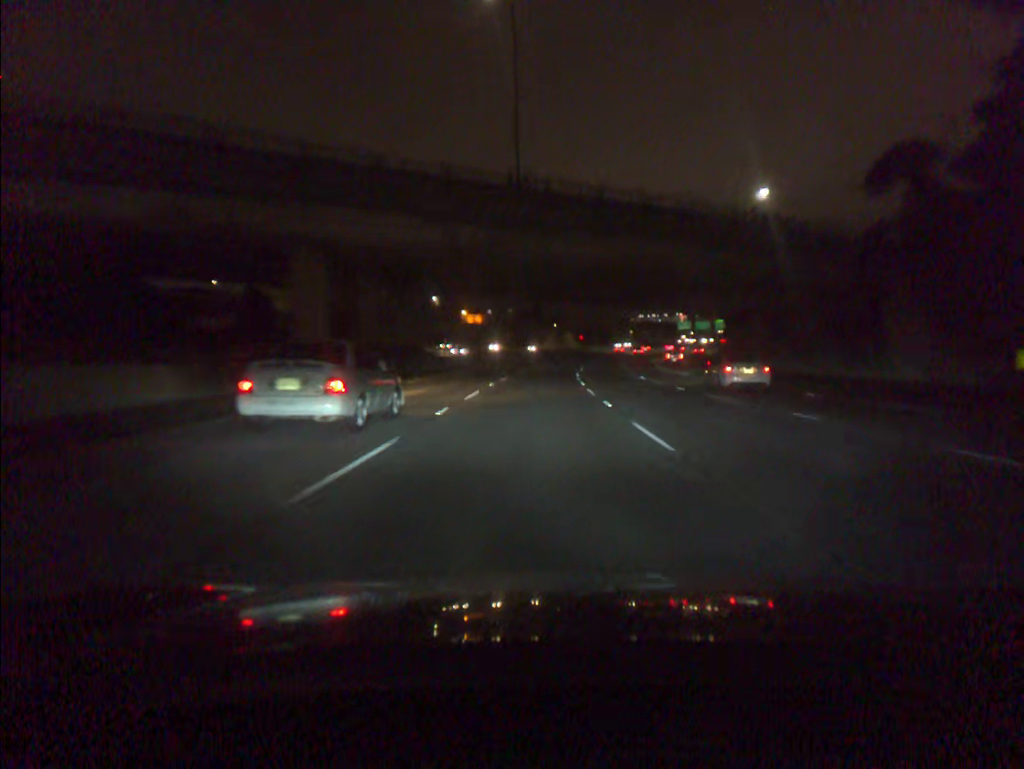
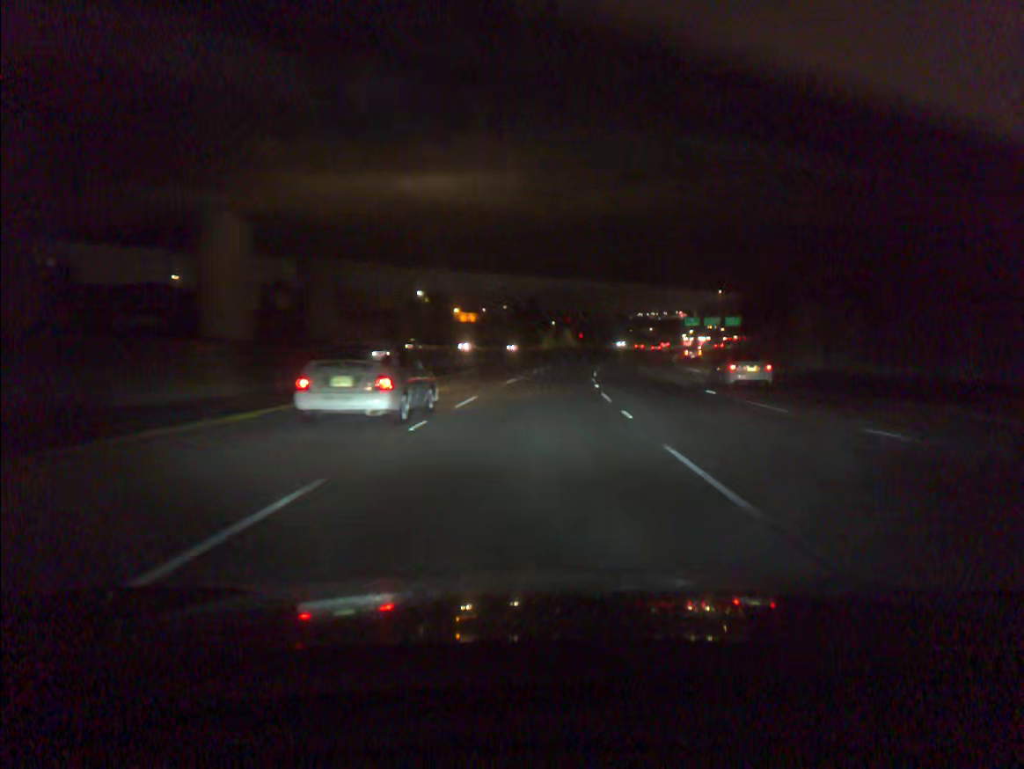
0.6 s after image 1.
(0.0, +18.2) m; 0°
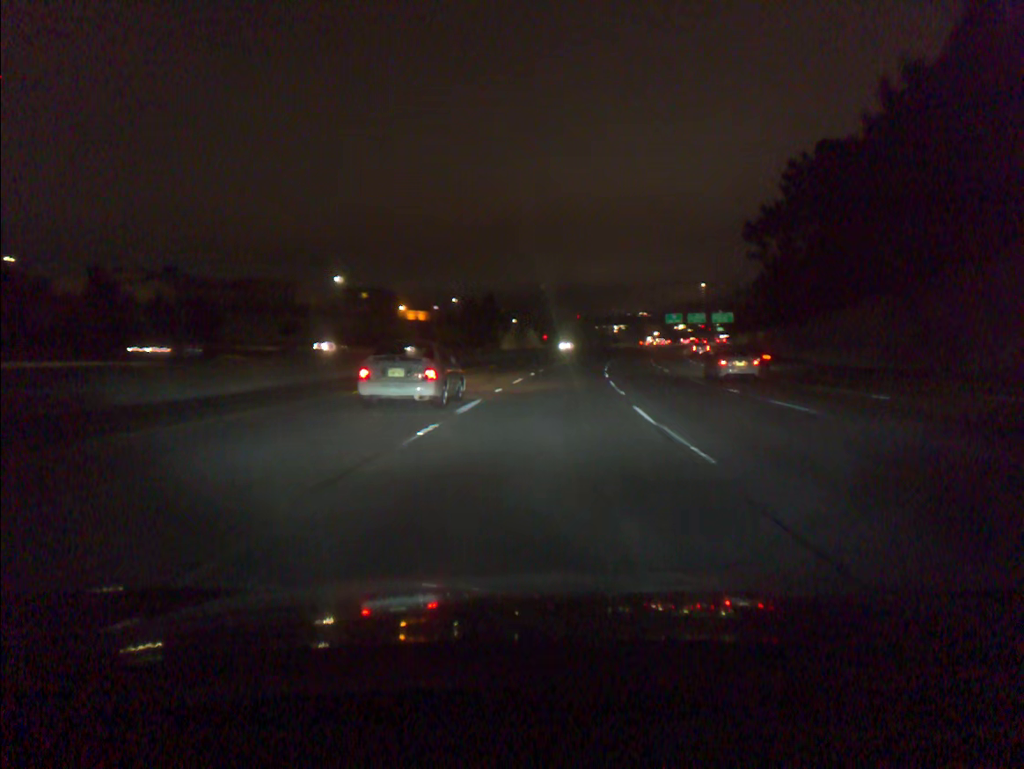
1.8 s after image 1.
(+0.7, +36.4) m; +3°
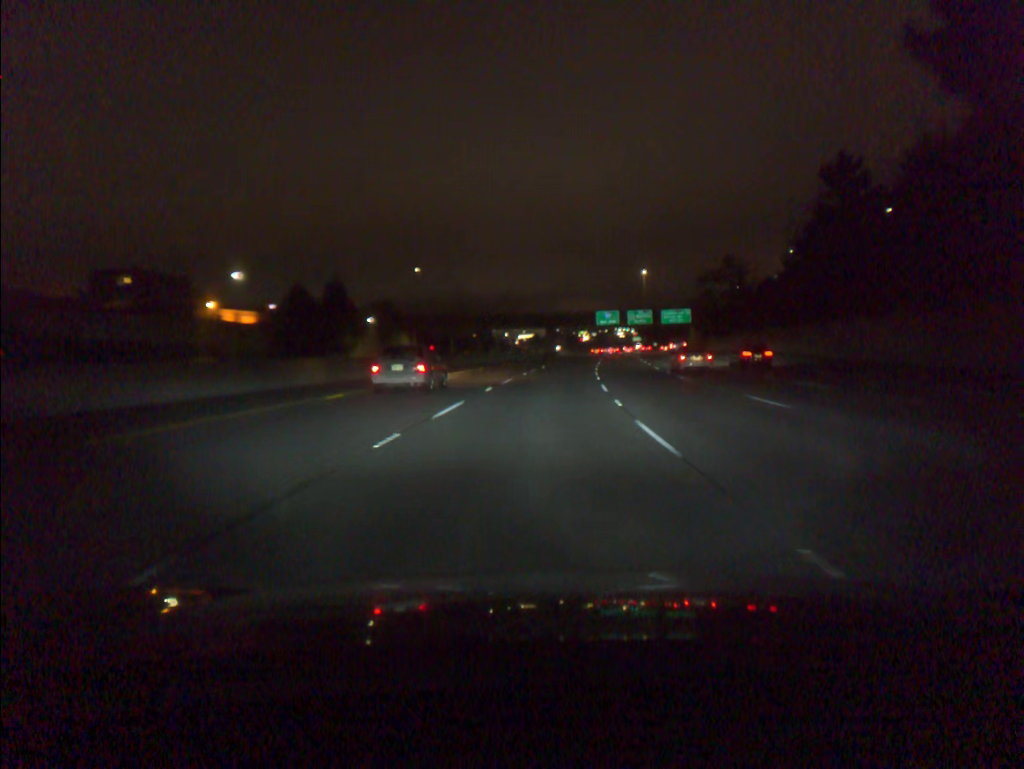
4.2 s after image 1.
(+5.0, +72.7) m; +7°
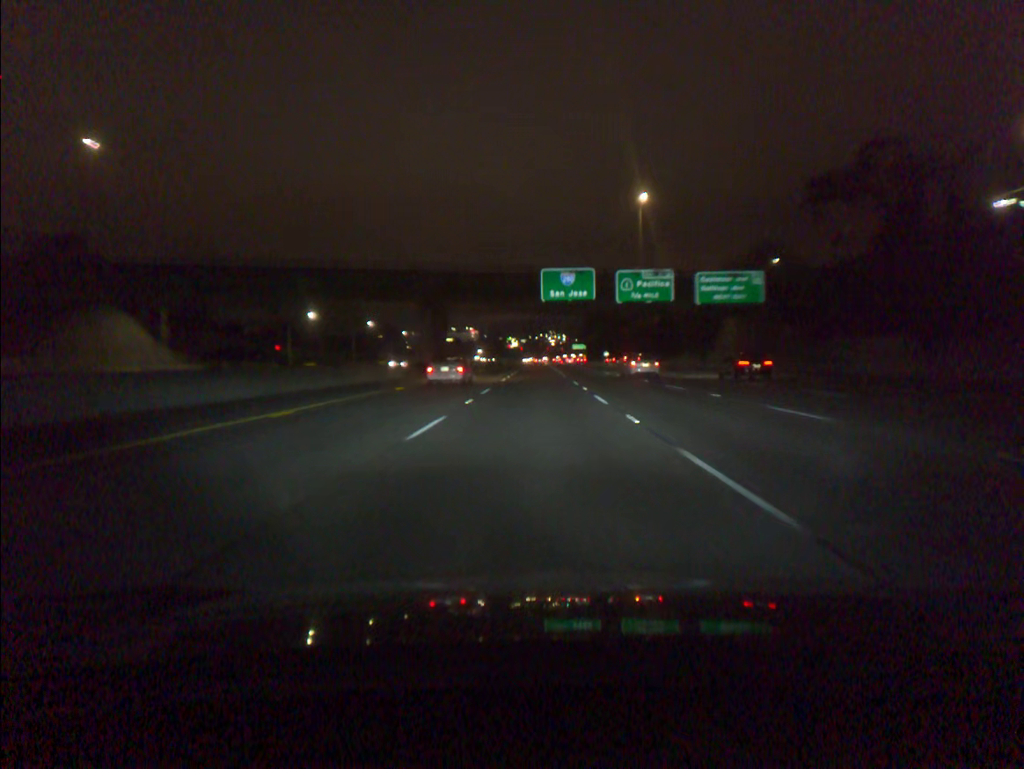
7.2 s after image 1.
(+5.2, +90.9) m; +5°
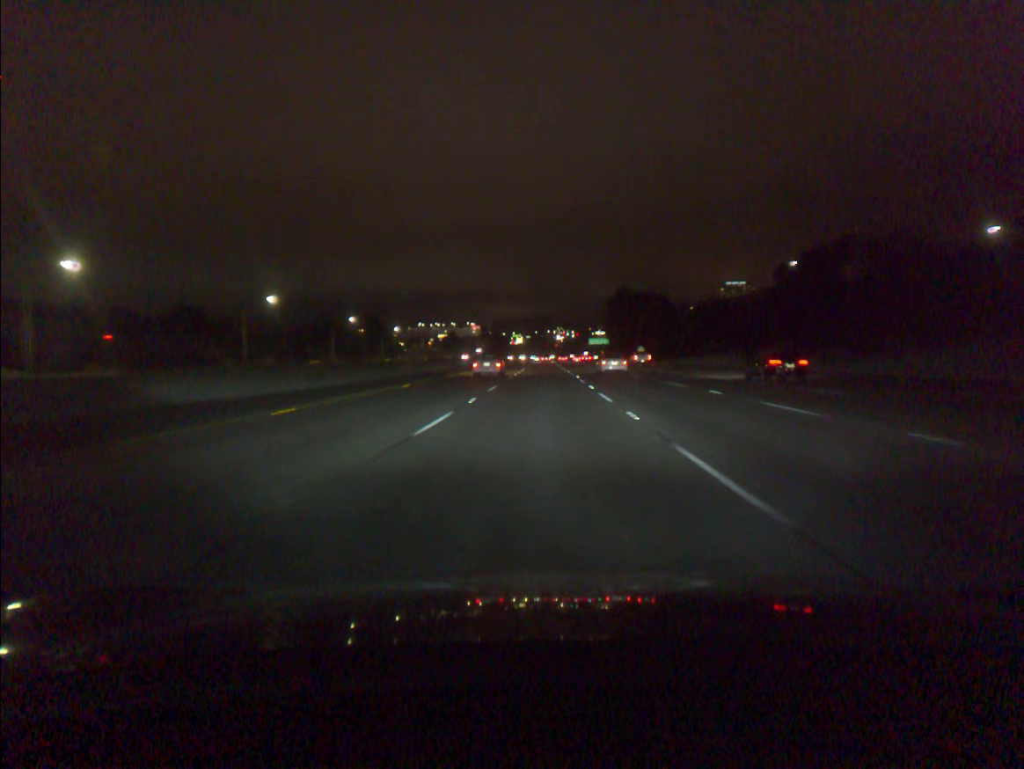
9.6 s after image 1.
(-0.2, +73.0) m; 0°
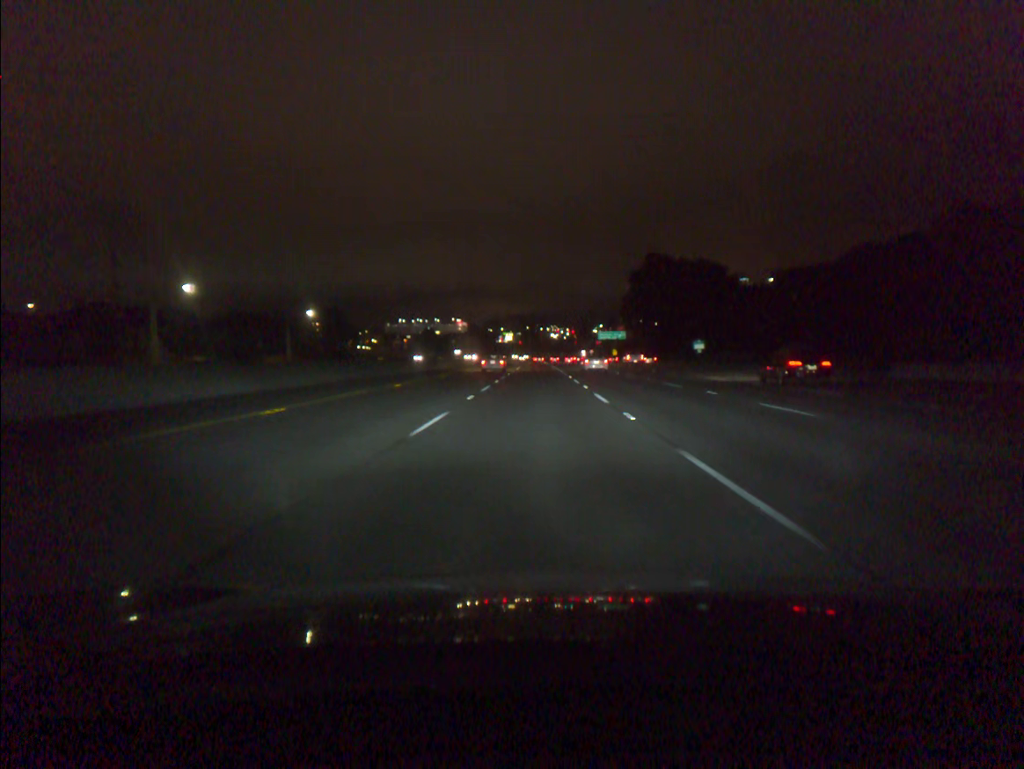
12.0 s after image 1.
(+0.3, +73.4) m; +1°
